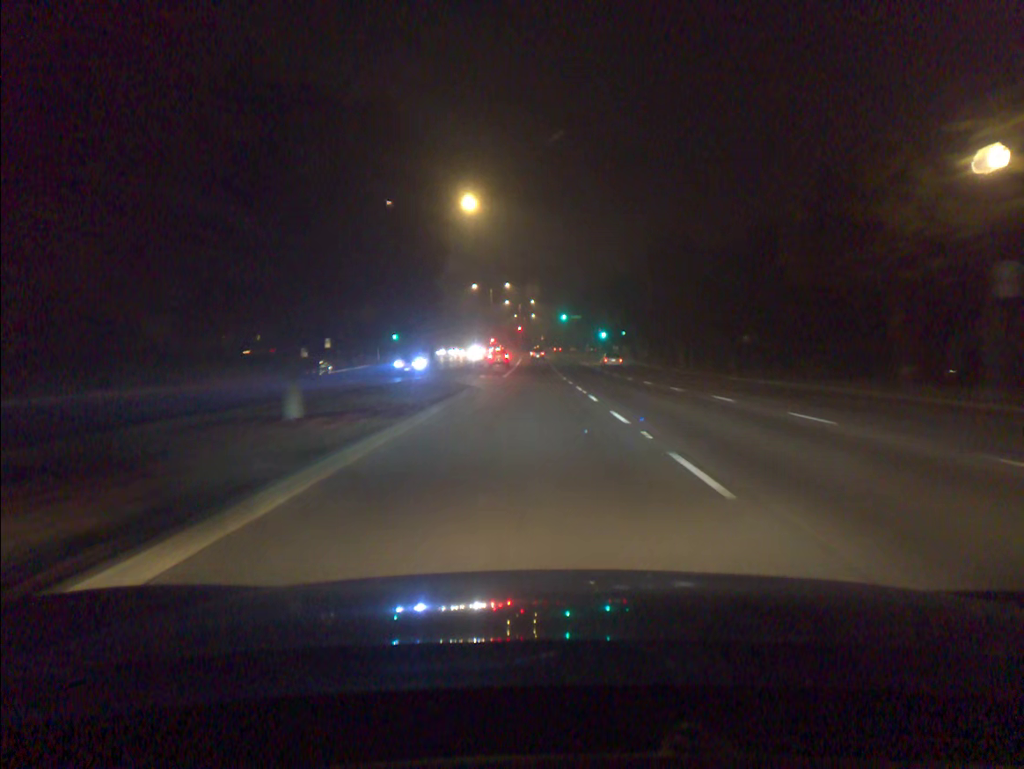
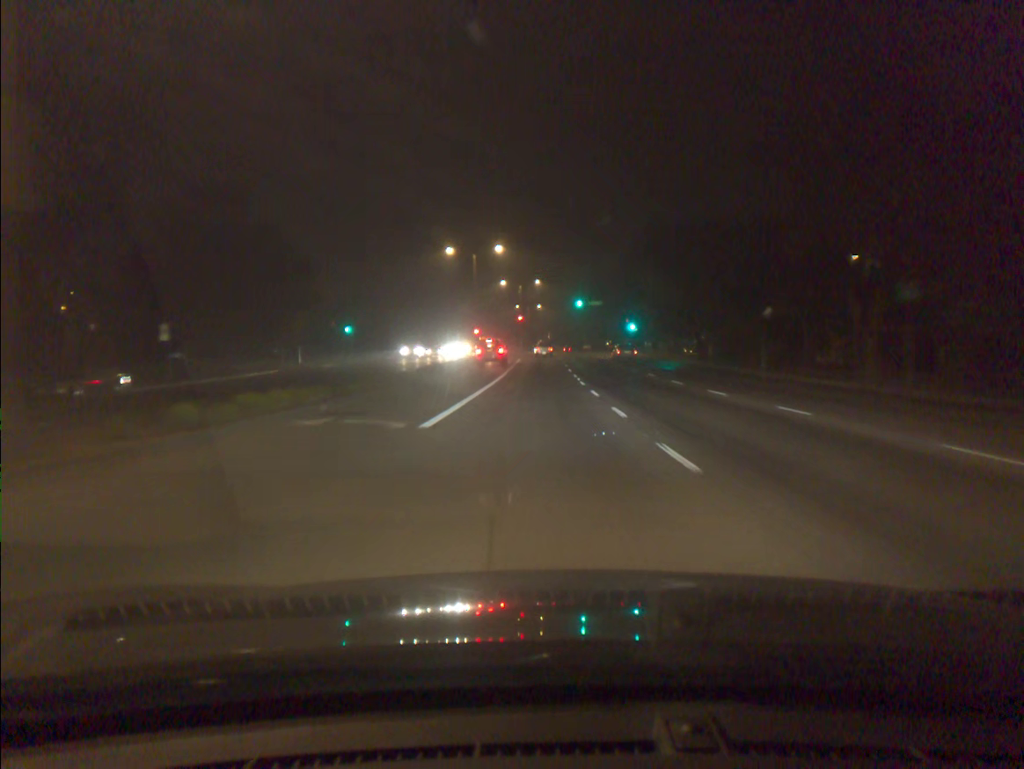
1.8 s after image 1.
(-0.2, +34.7) m; 0°
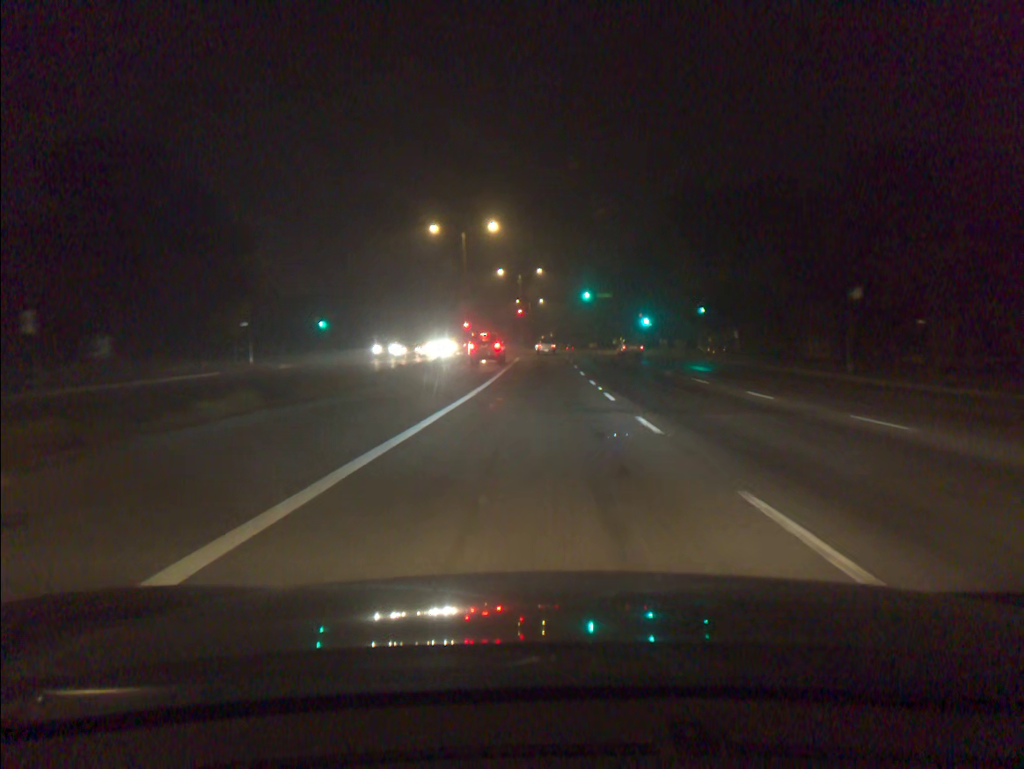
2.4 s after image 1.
(0.0, +11.2) m; 0°
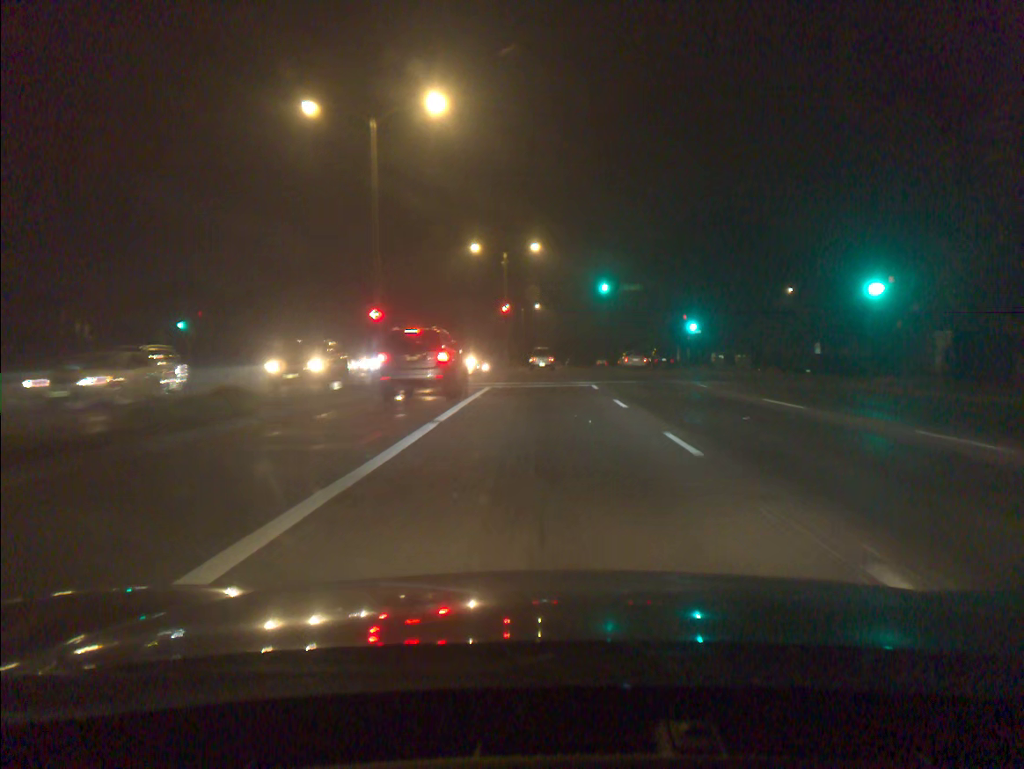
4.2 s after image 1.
(0.0, +31.2) m; 0°
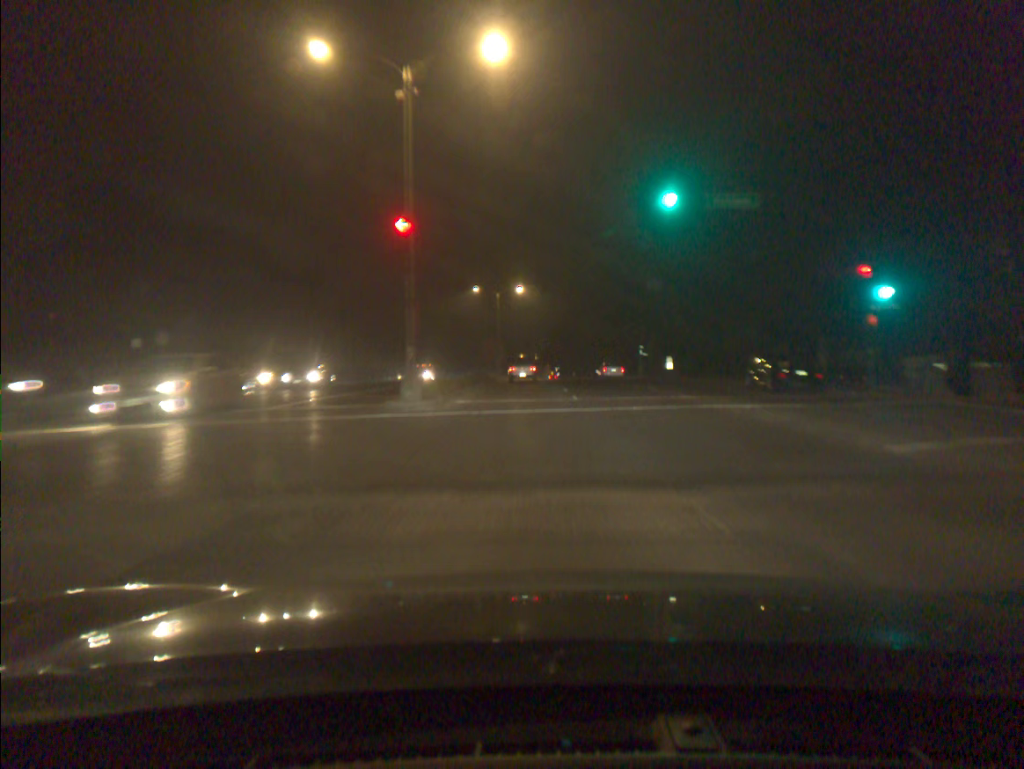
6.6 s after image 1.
(+0.4, +37.6) m; +1°
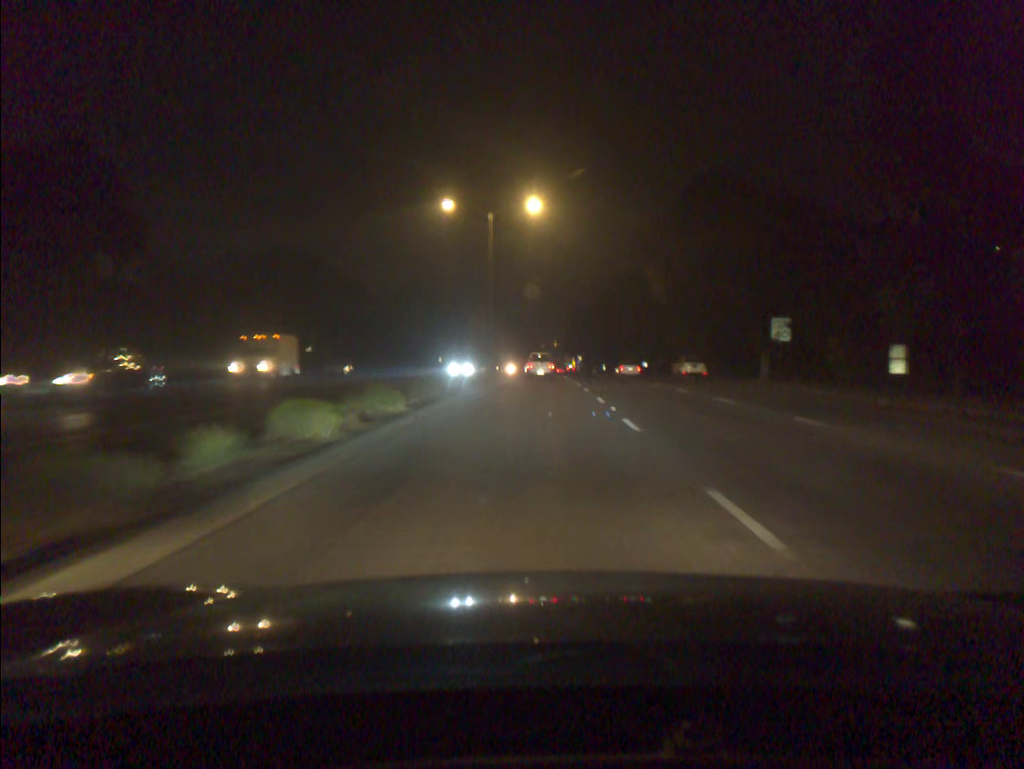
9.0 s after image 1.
(-0.6, +38.2) m; -1°
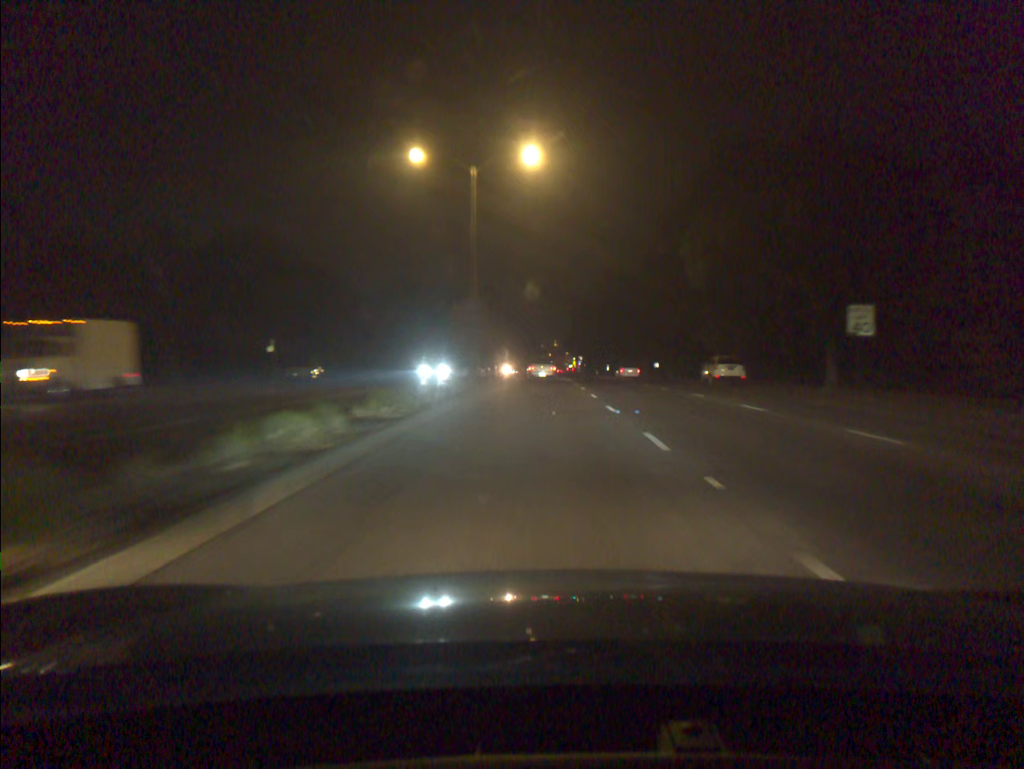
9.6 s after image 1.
(0.0, +10.0) m; 0°
